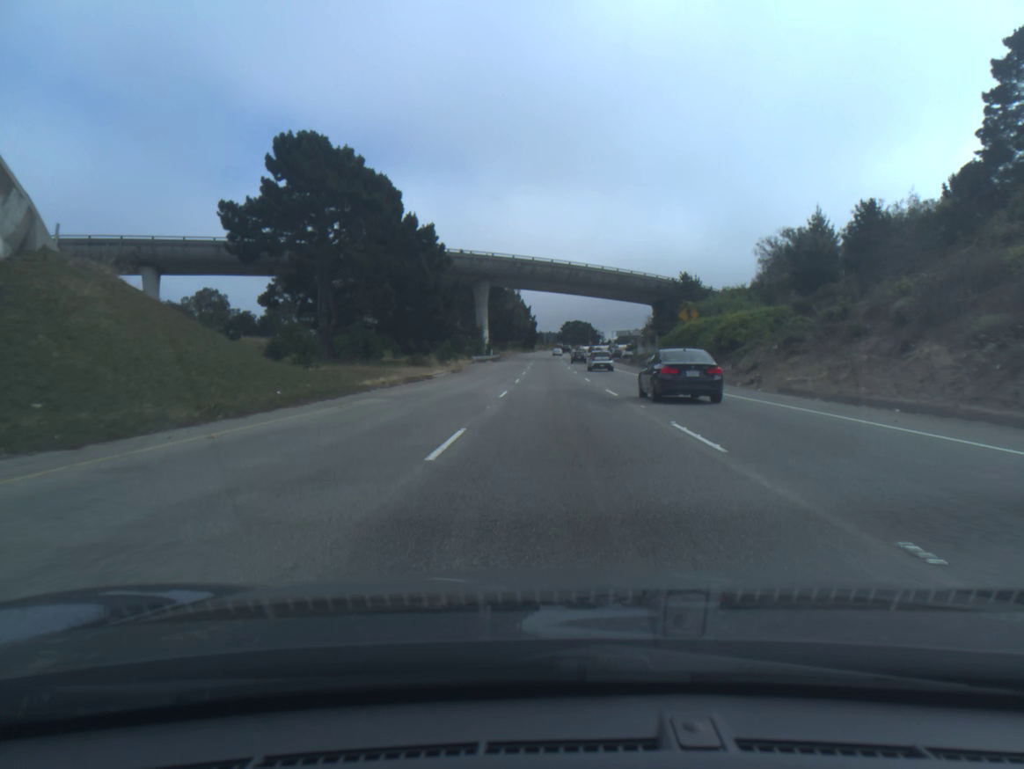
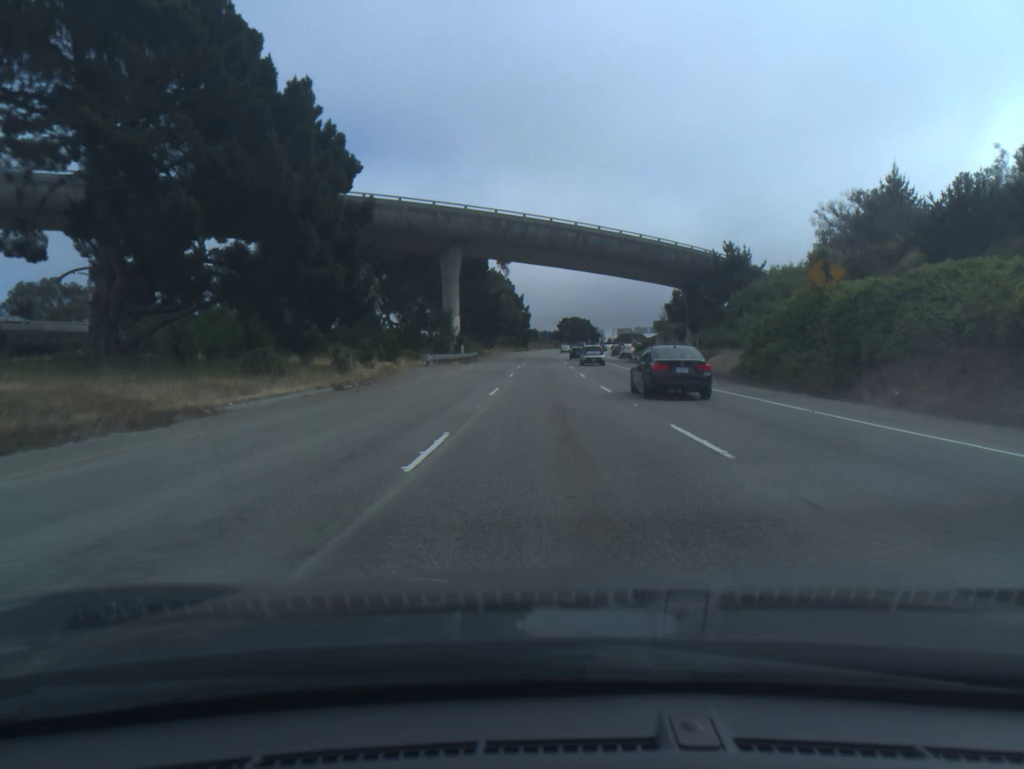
(+0.1, +30.3) m; 0°
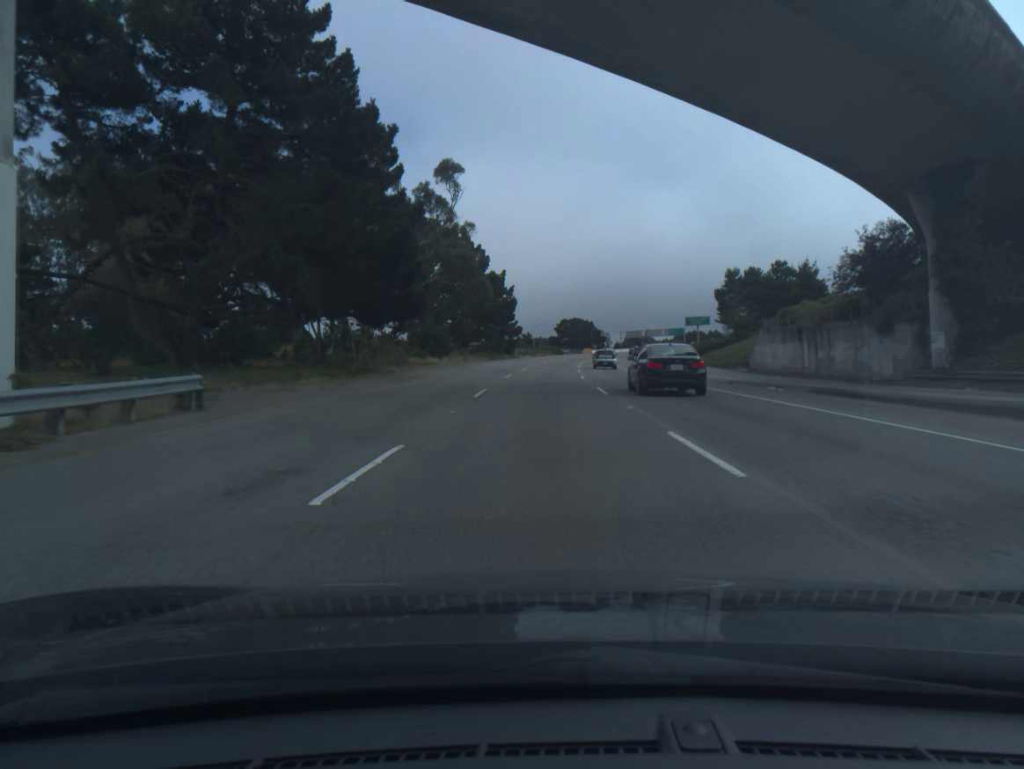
(+0.2, +61.0) m; +1°
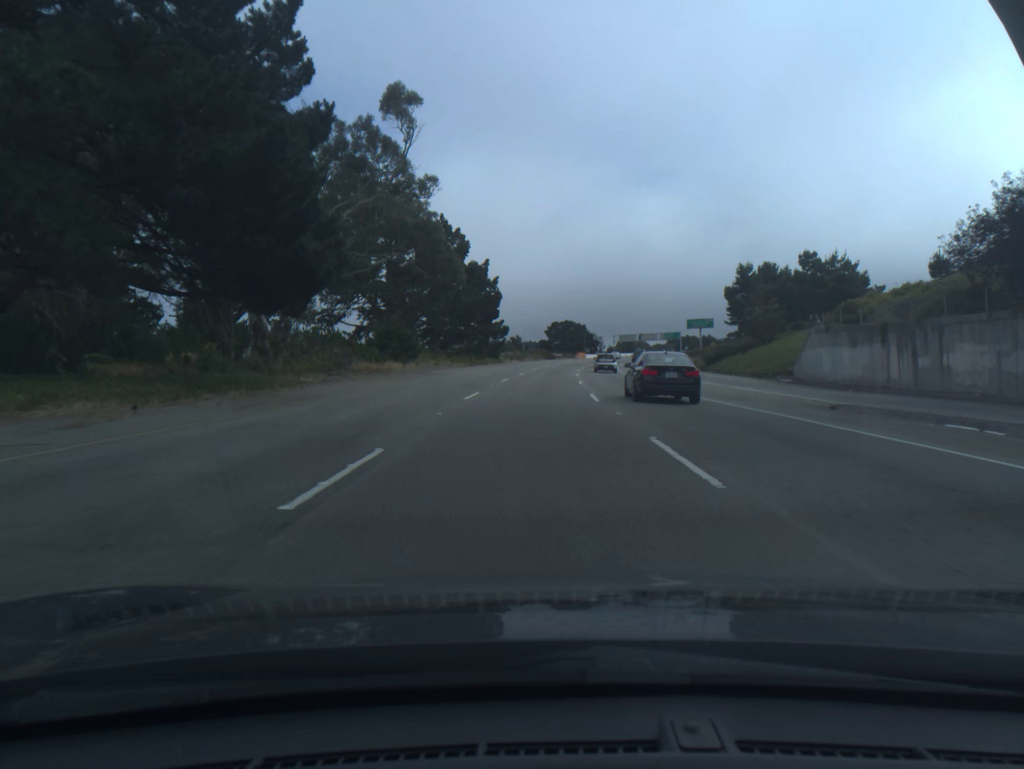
(+0.1, +14.8) m; +1°
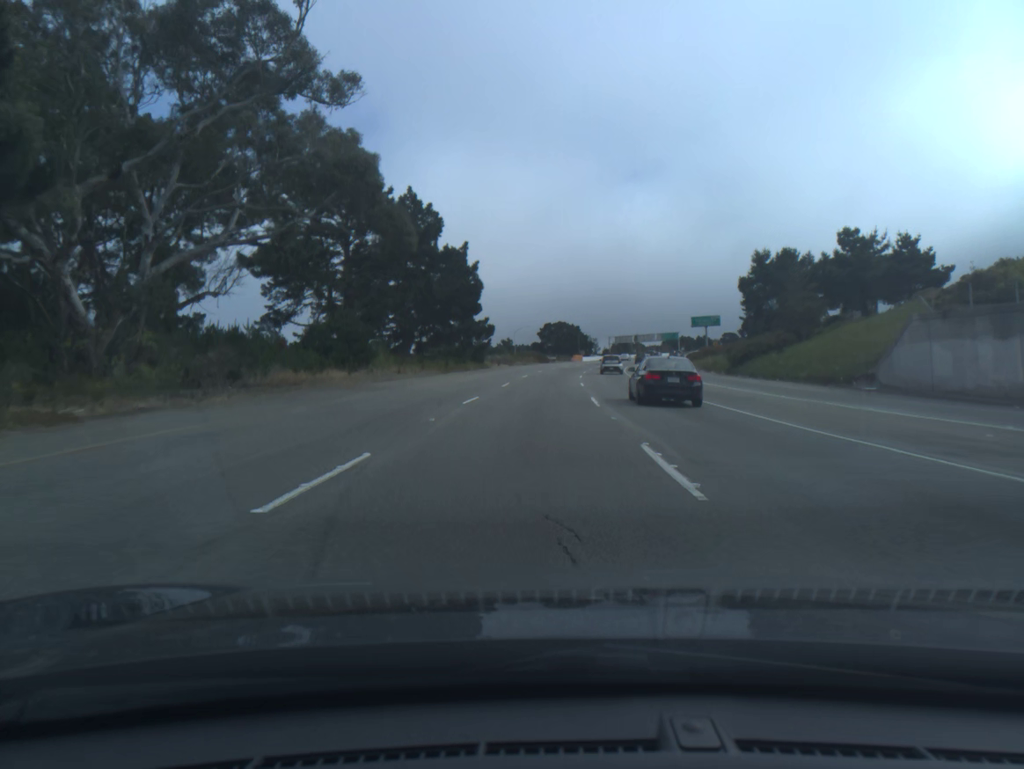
(+0.1, +14.6) m; +1°
